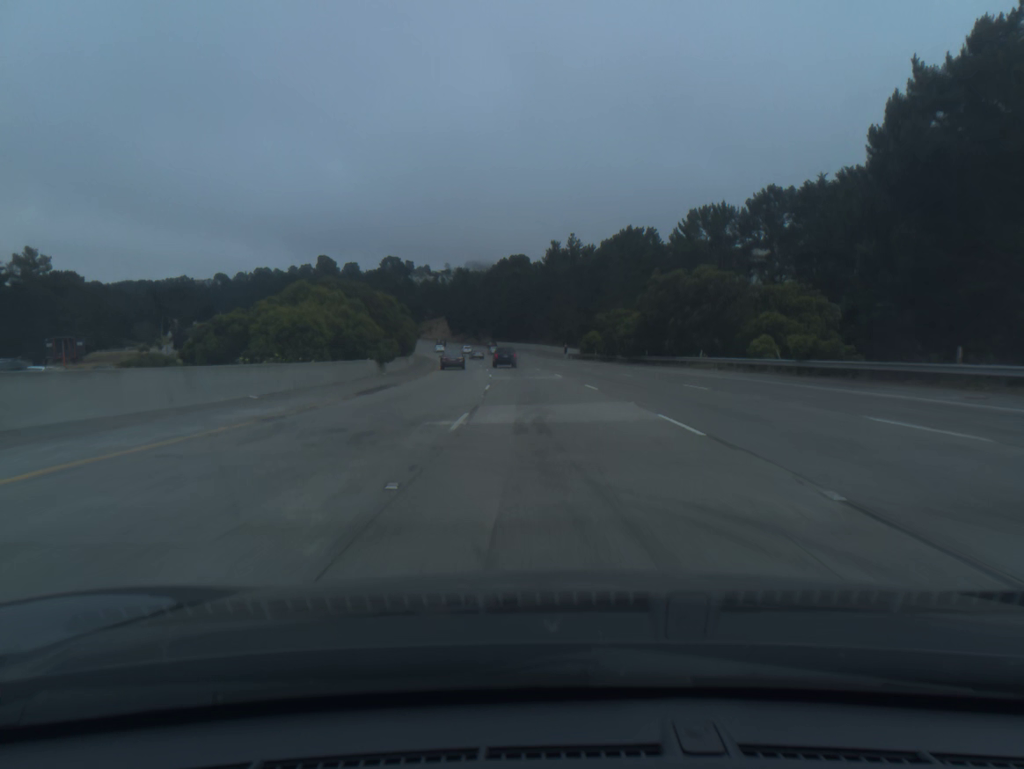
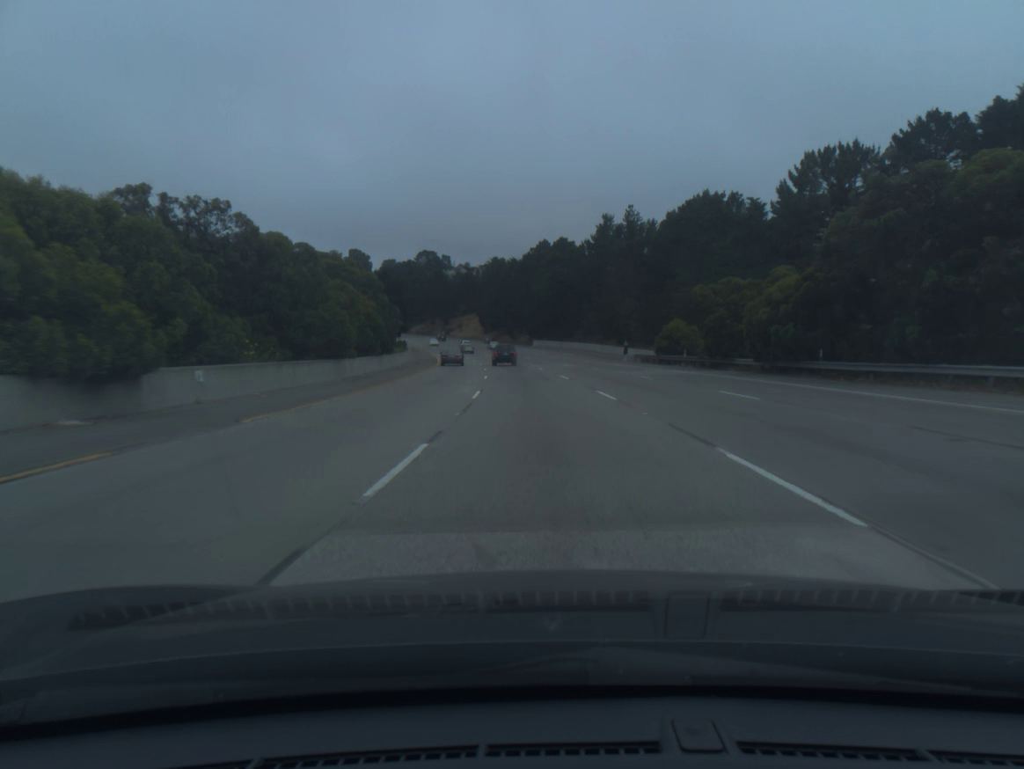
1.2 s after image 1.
(-0.8, +35.1) m; -3°
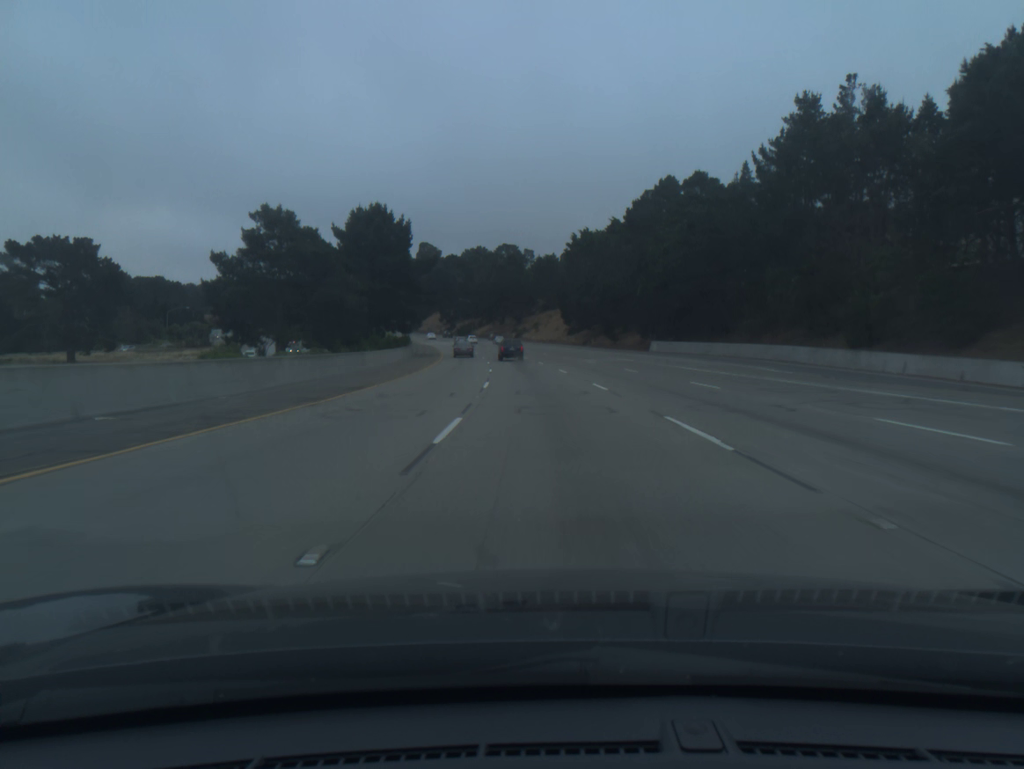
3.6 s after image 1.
(-4.1, +69.0) m; -7°
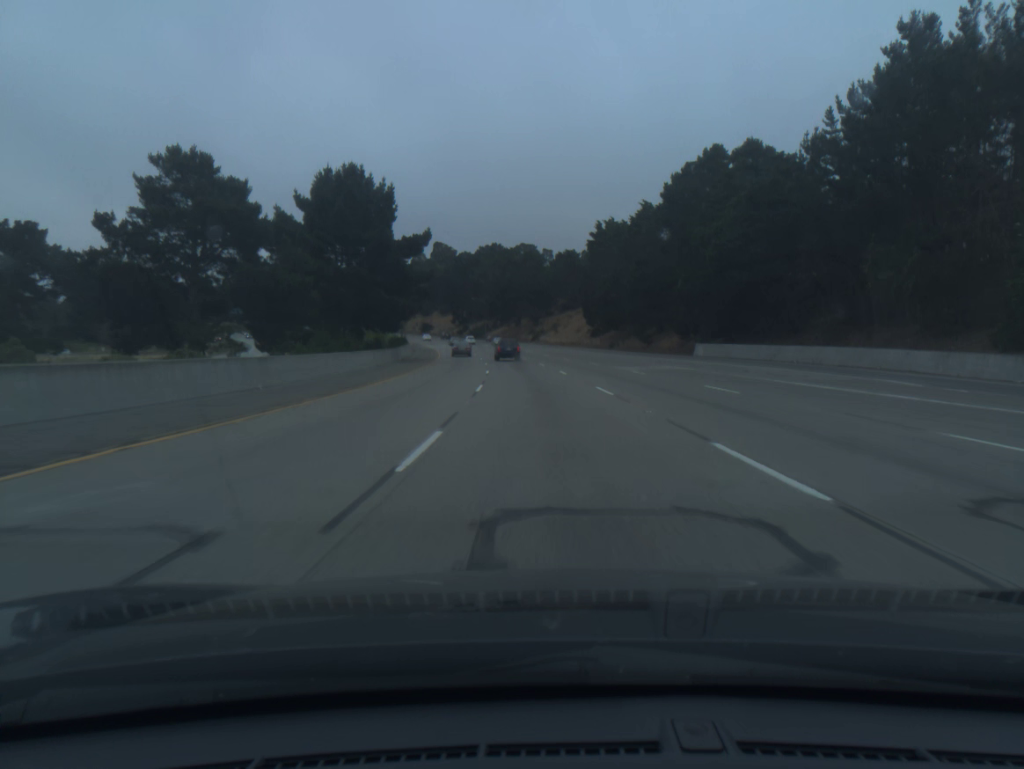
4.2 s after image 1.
(-0.2, +17.1) m; -1°
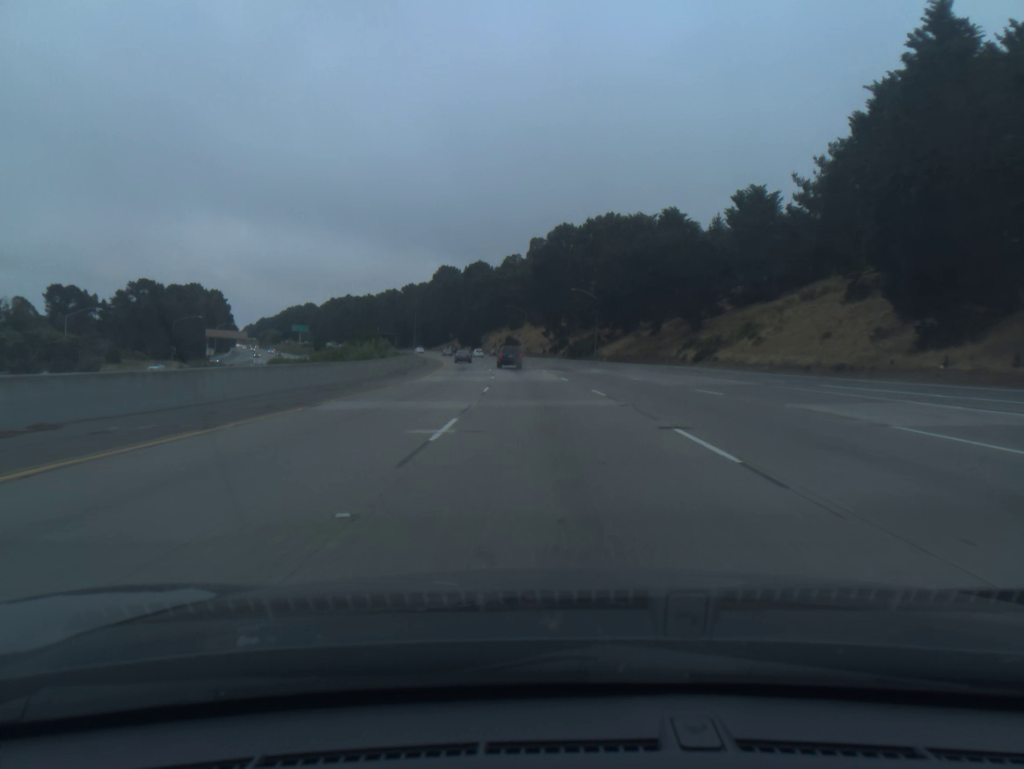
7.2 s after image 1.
(-5.8, +84.4) m; -8°
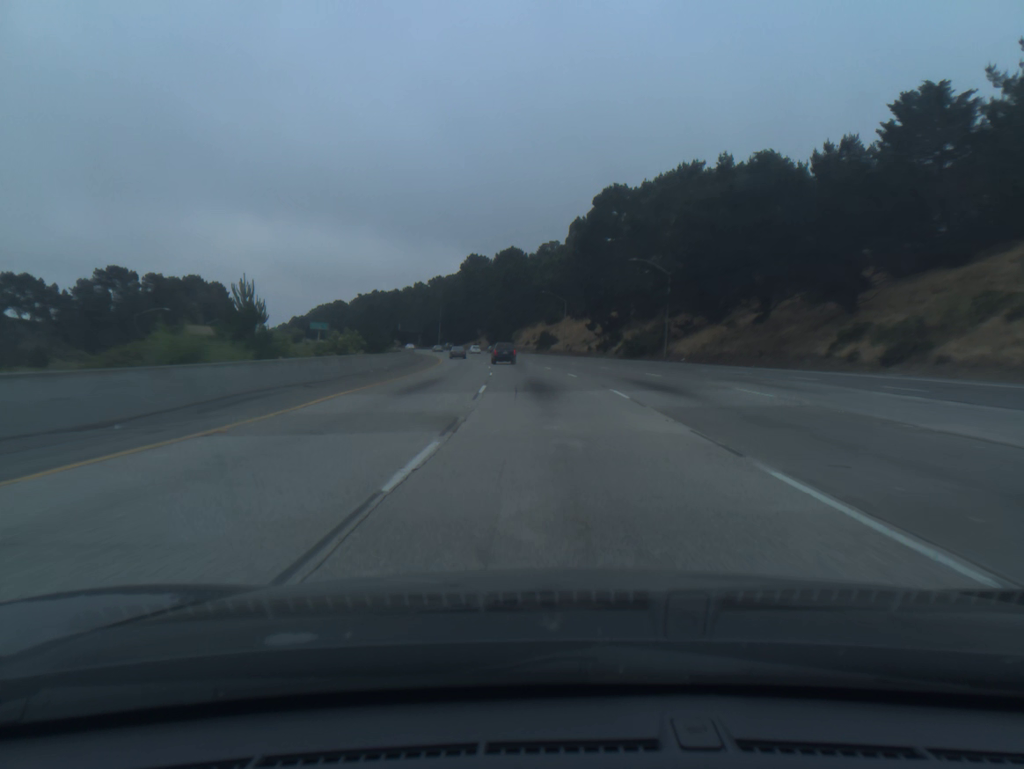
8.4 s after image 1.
(-0.8, +33.6) m; -3°
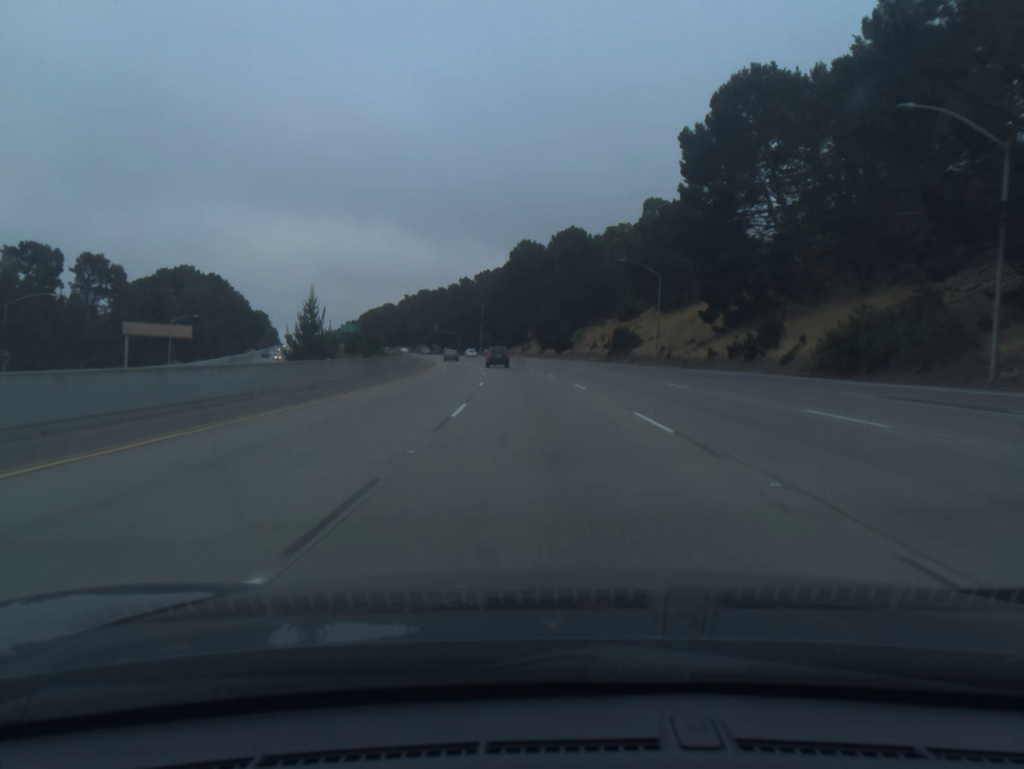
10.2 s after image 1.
(-1.8, +50.1) m; -4°
